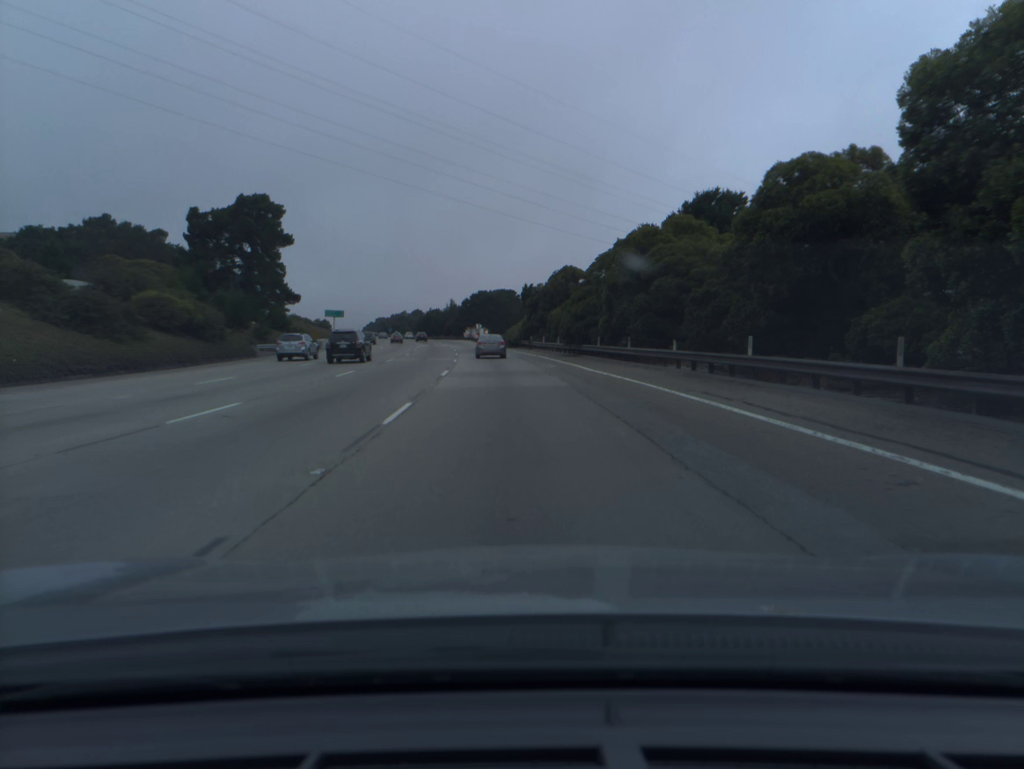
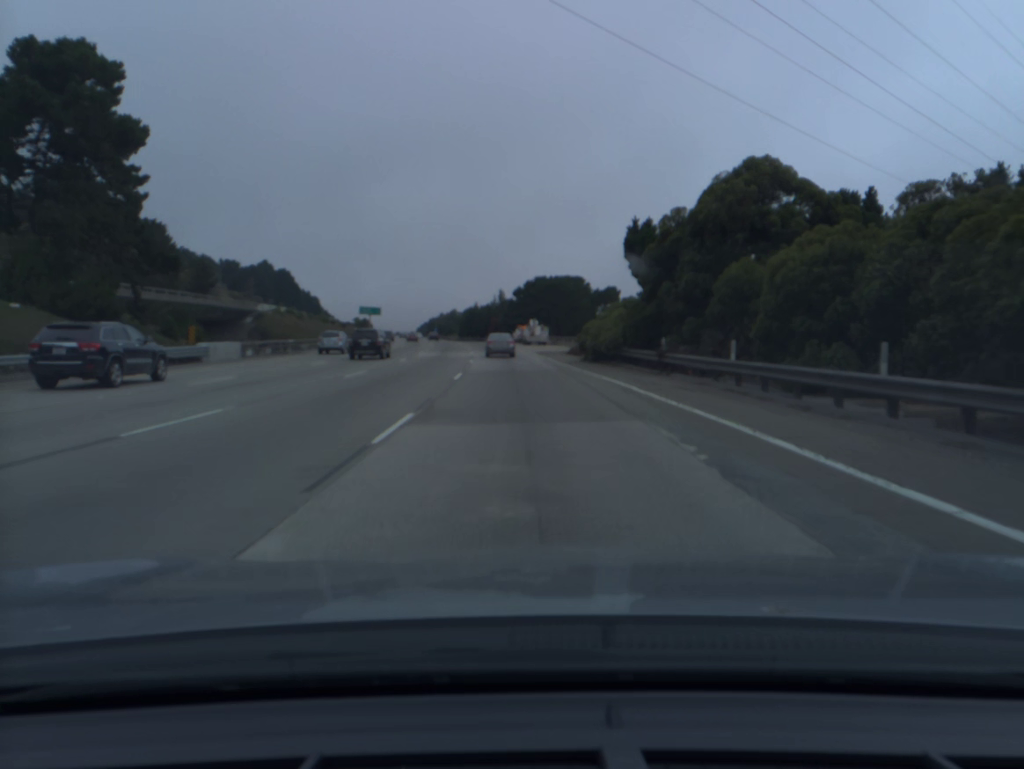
(-1.9, +46.4) m; -4°
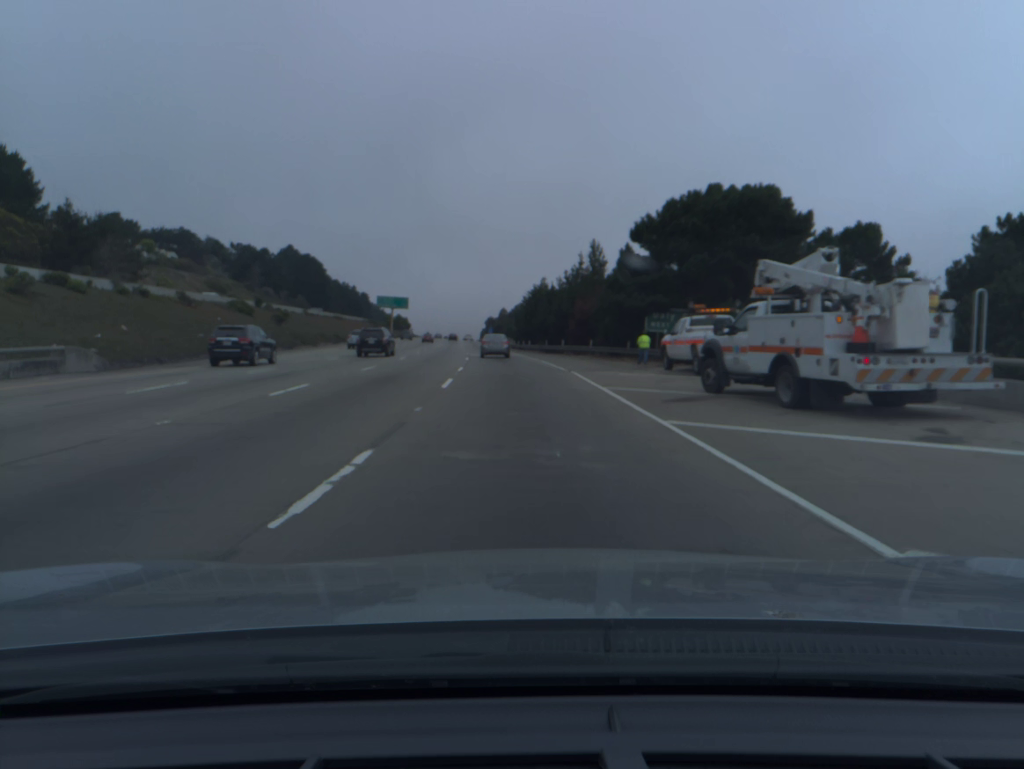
(-3.5, +77.0) m; -6°
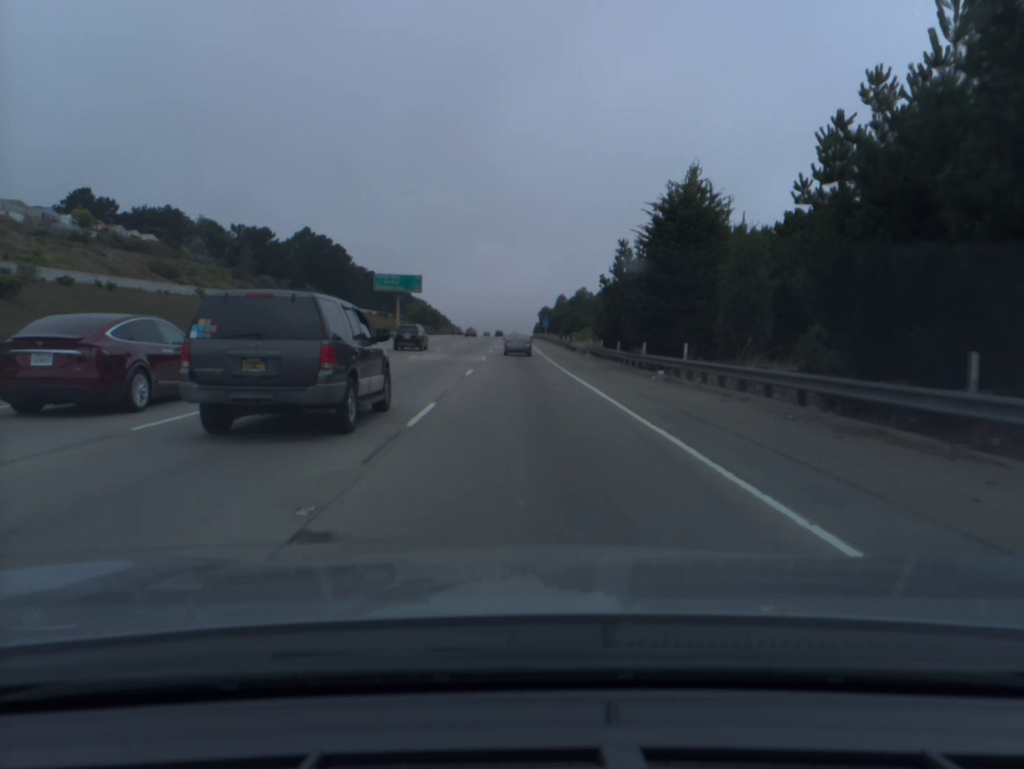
(-2.5, +61.7) m; -4°
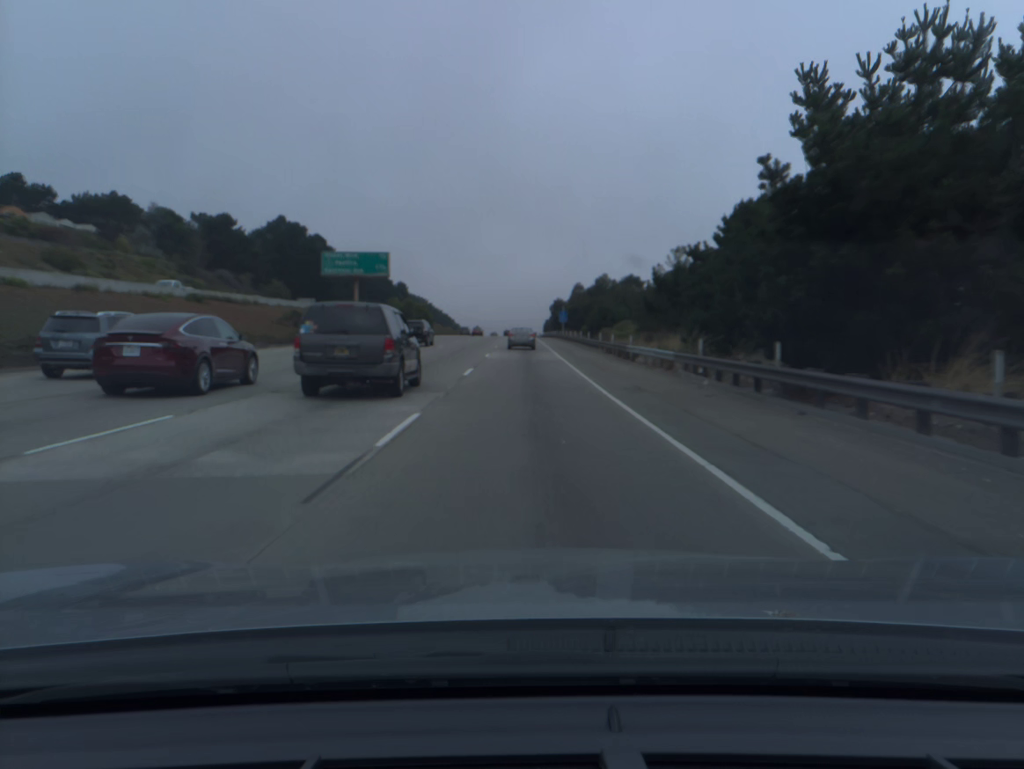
(-0.2, +31.2) m; -1°
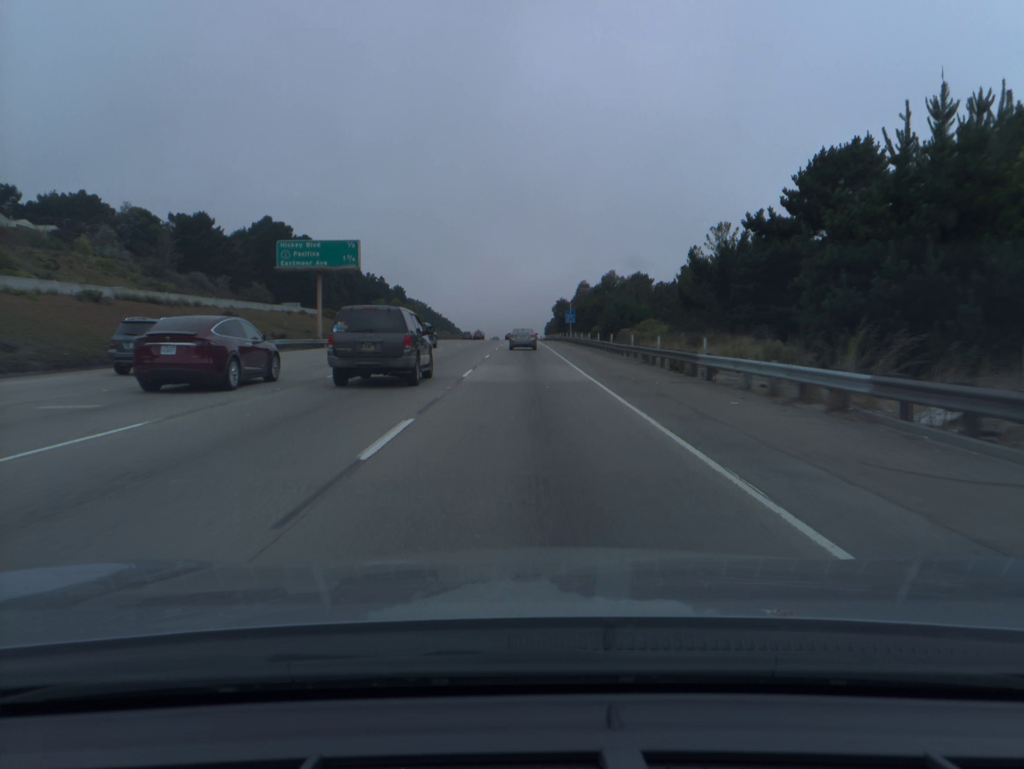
(0.0, +15.7) m; 0°
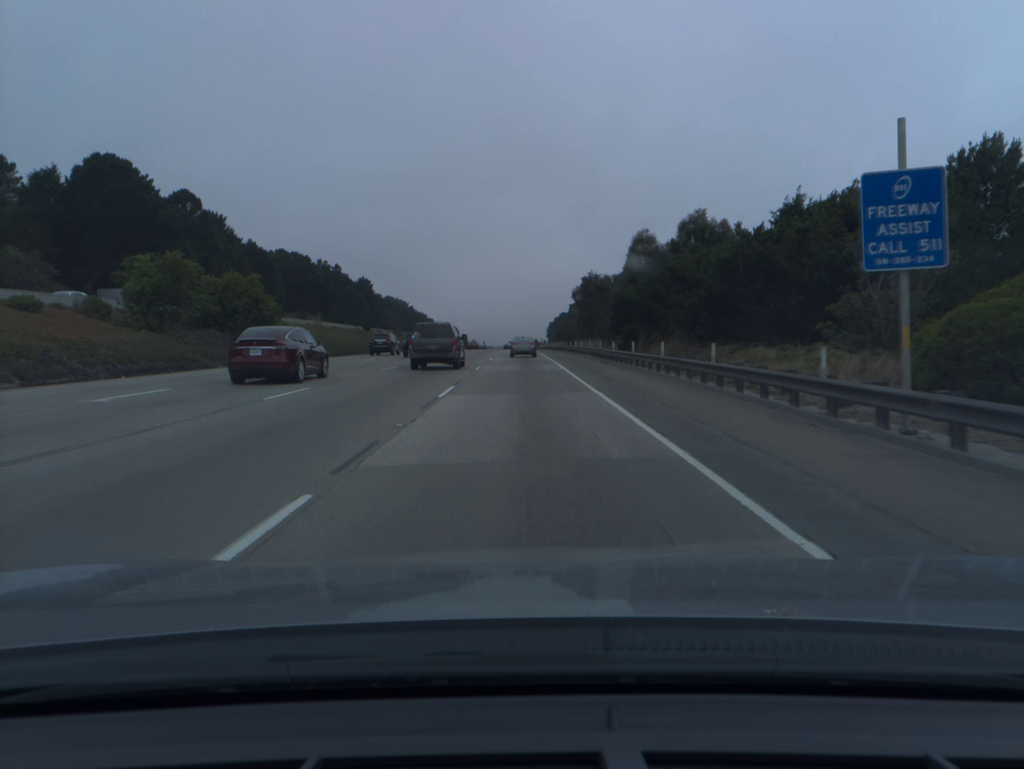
(+0.1, +78.3) m; 0°
